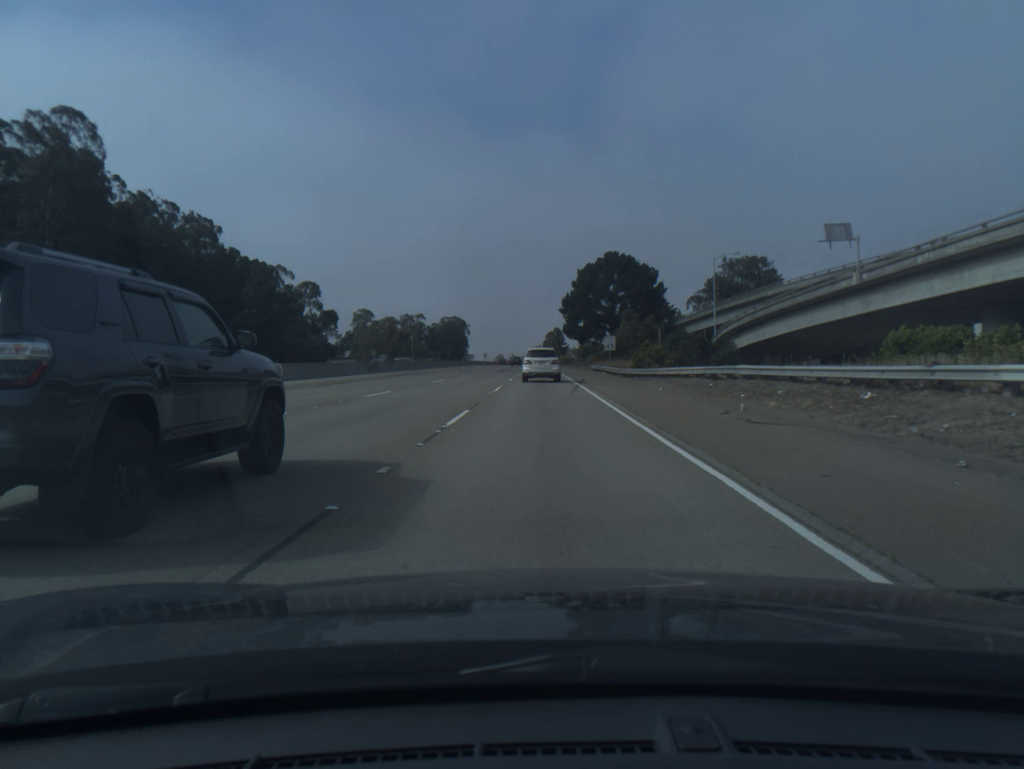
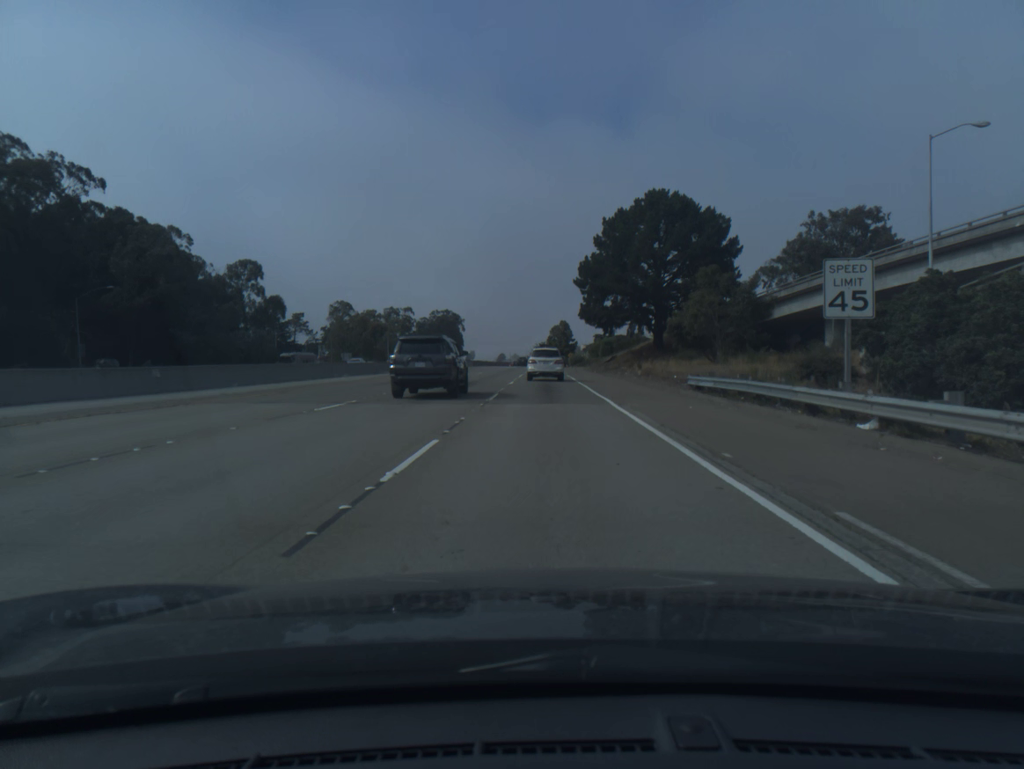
(-0.1, +49.4) m; 0°
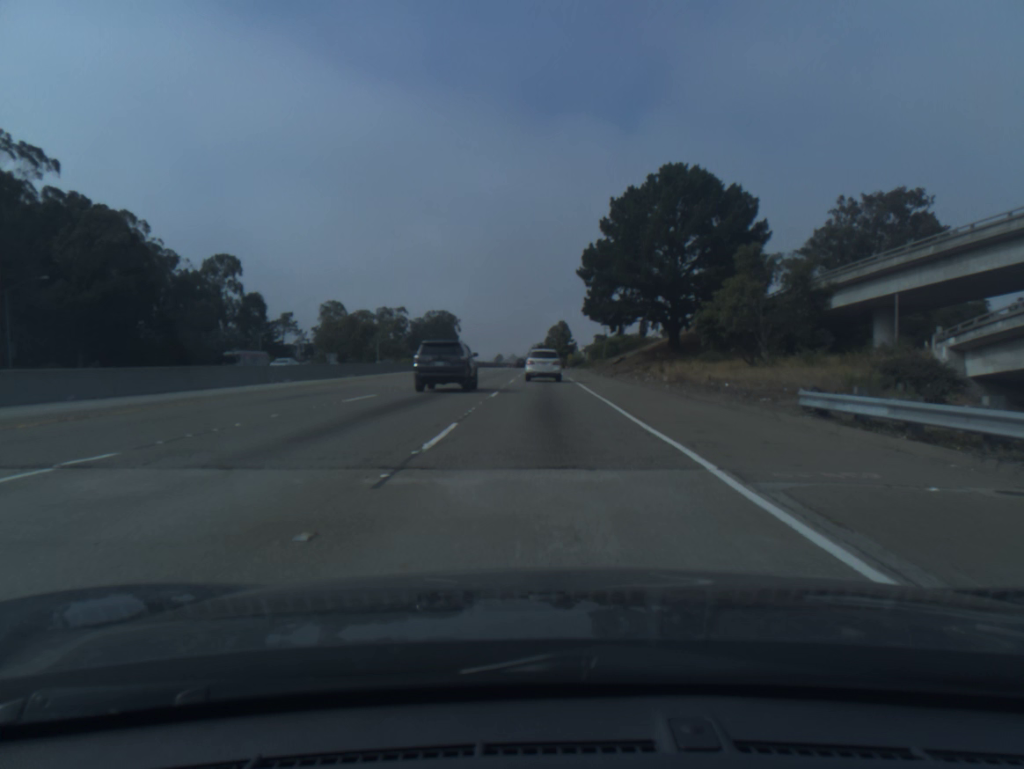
(0.0, +12.3) m; 0°
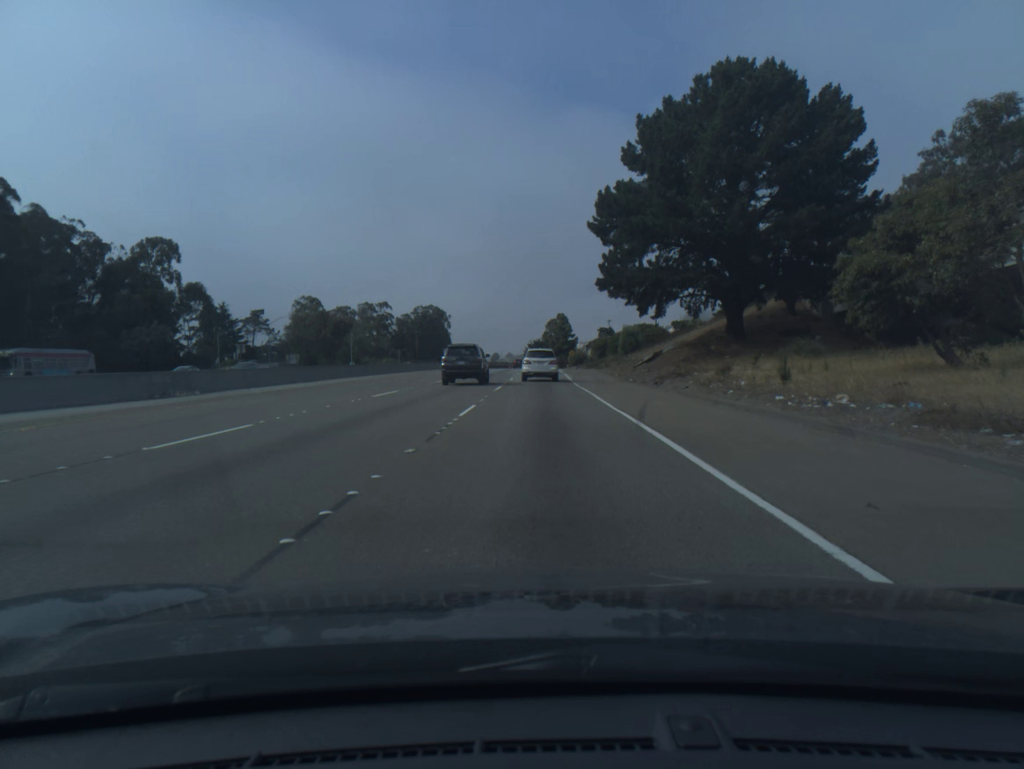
(+0.1, +24.7) m; 0°
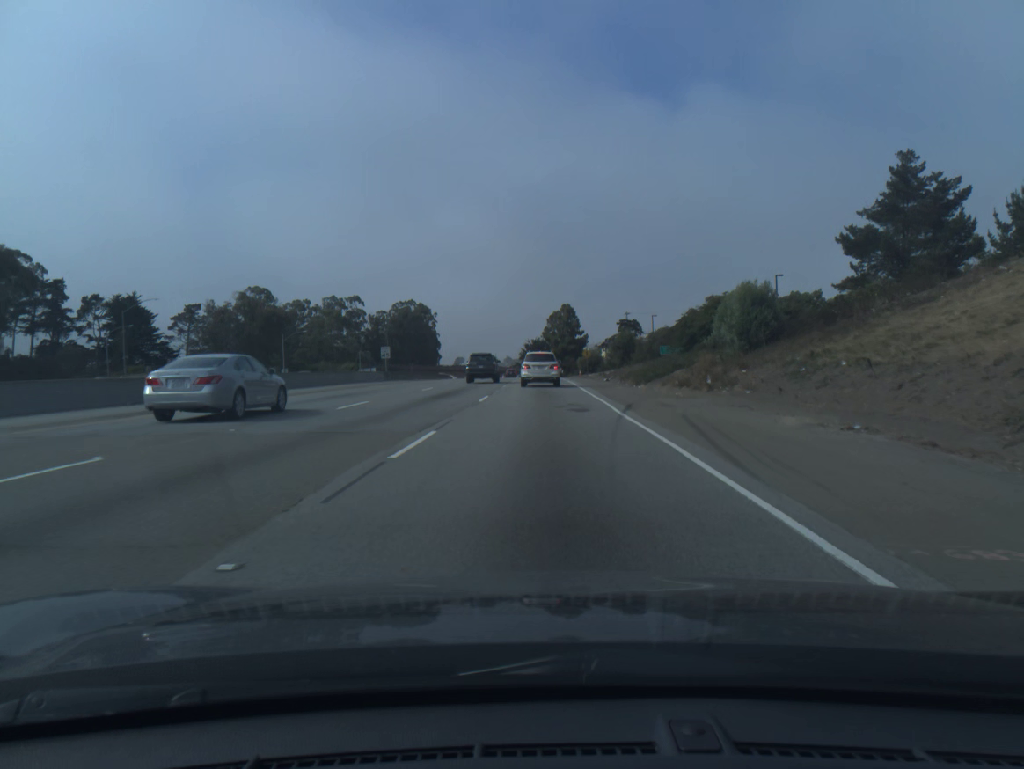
(0.0, +49.2) m; 0°
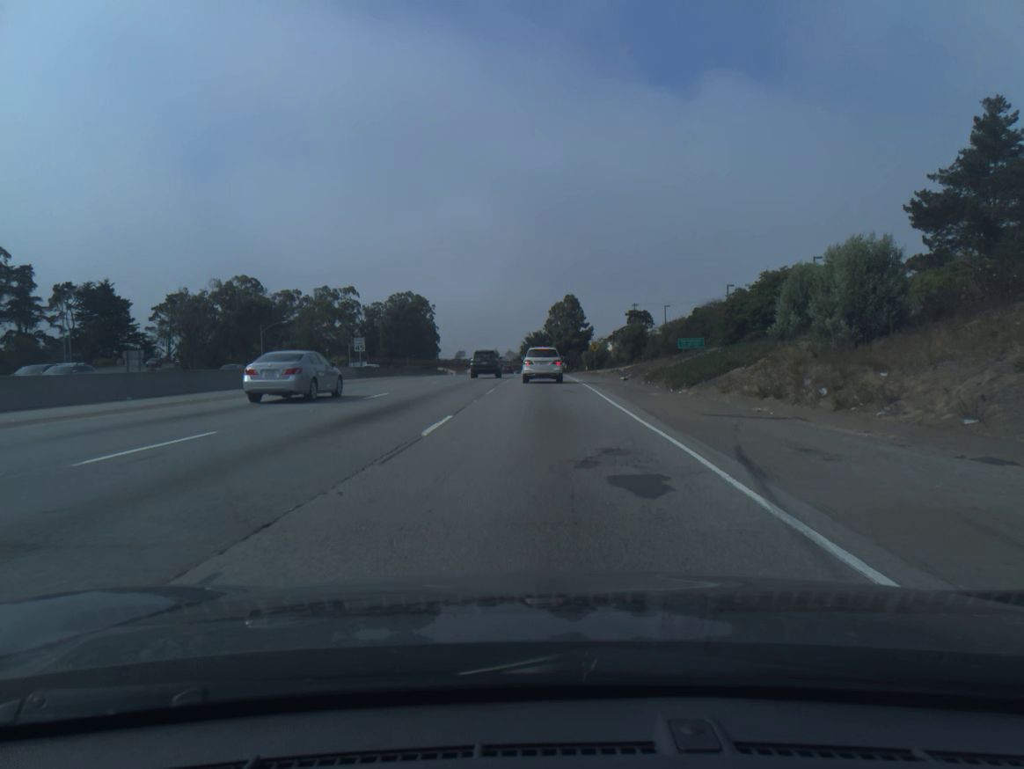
(0.0, +11.9) m; 0°
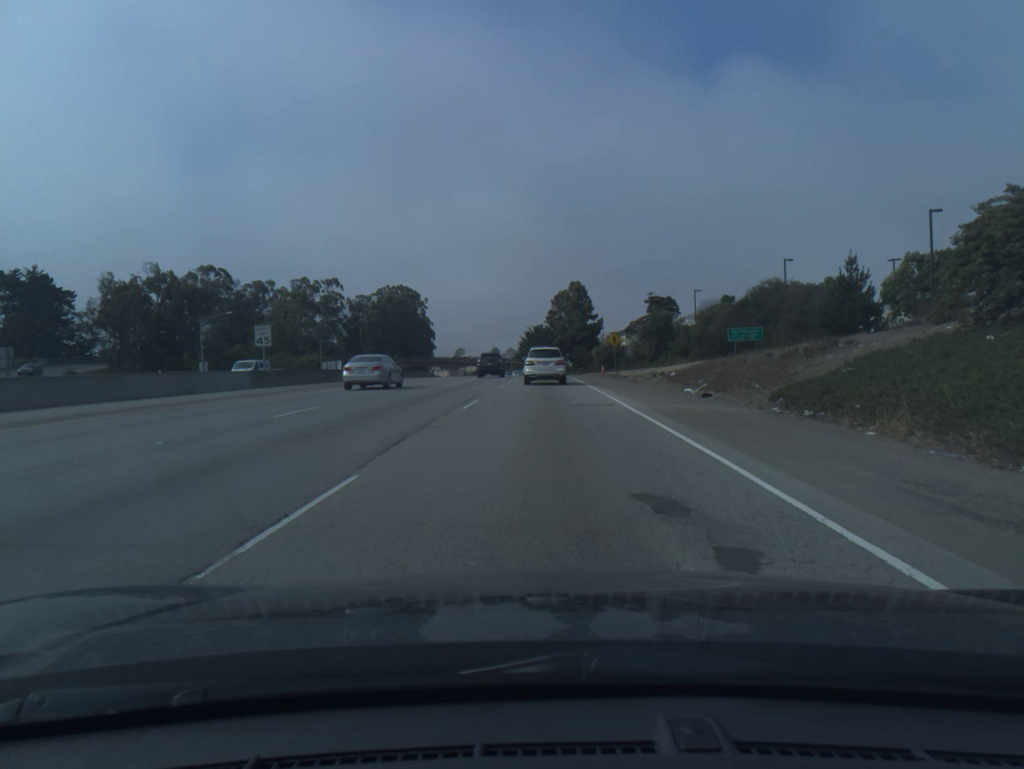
(0.0, +23.0) m; 0°
